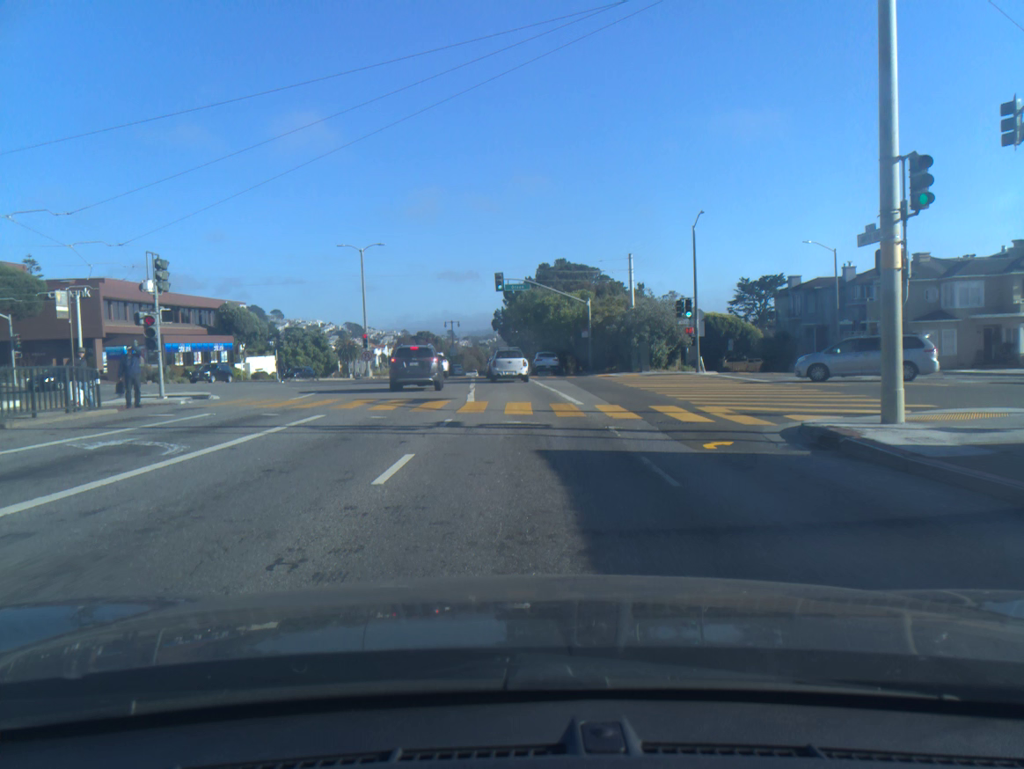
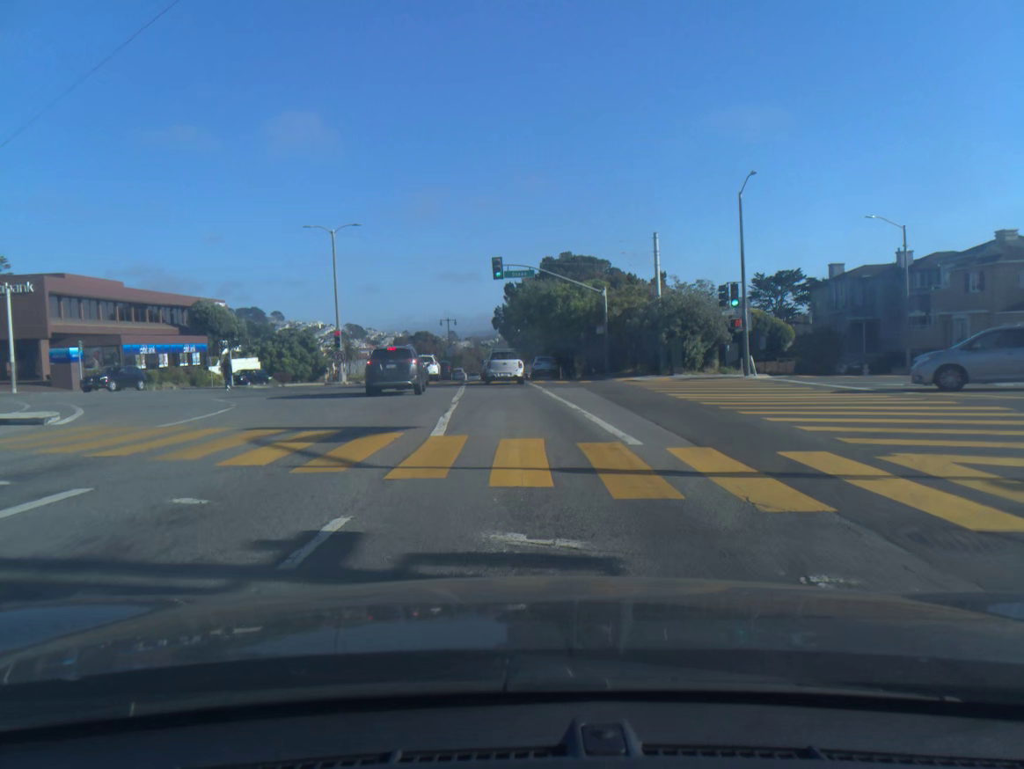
(0.0, +9.1) m; 0°
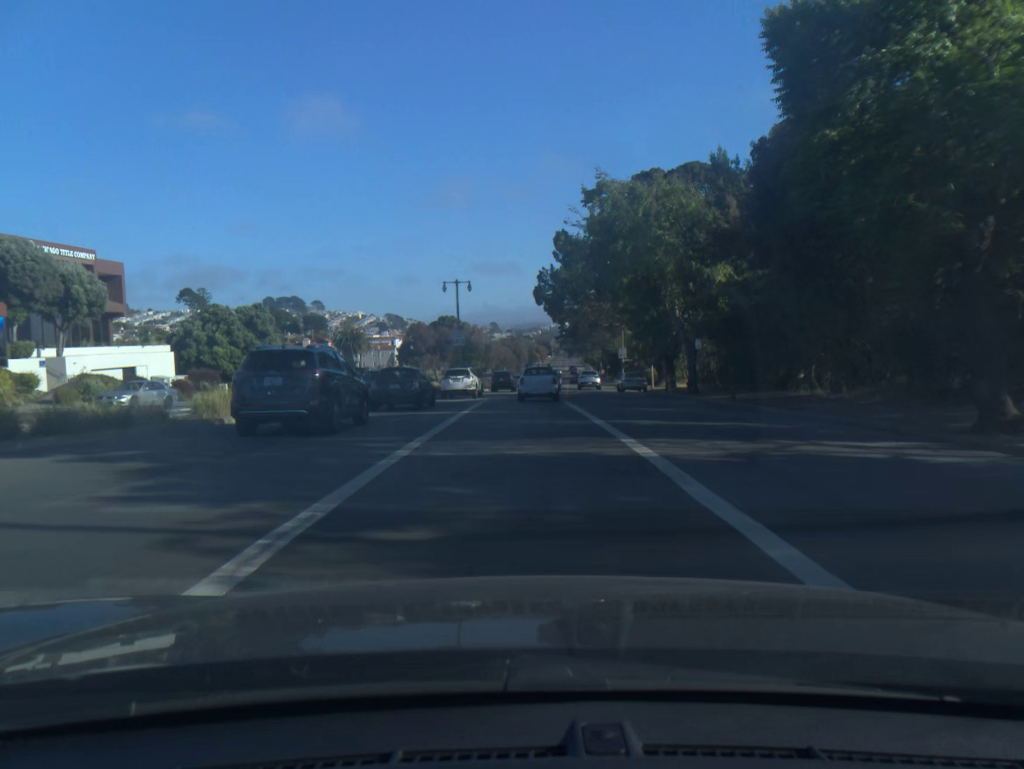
(-1.5, +44.1) m; -3°
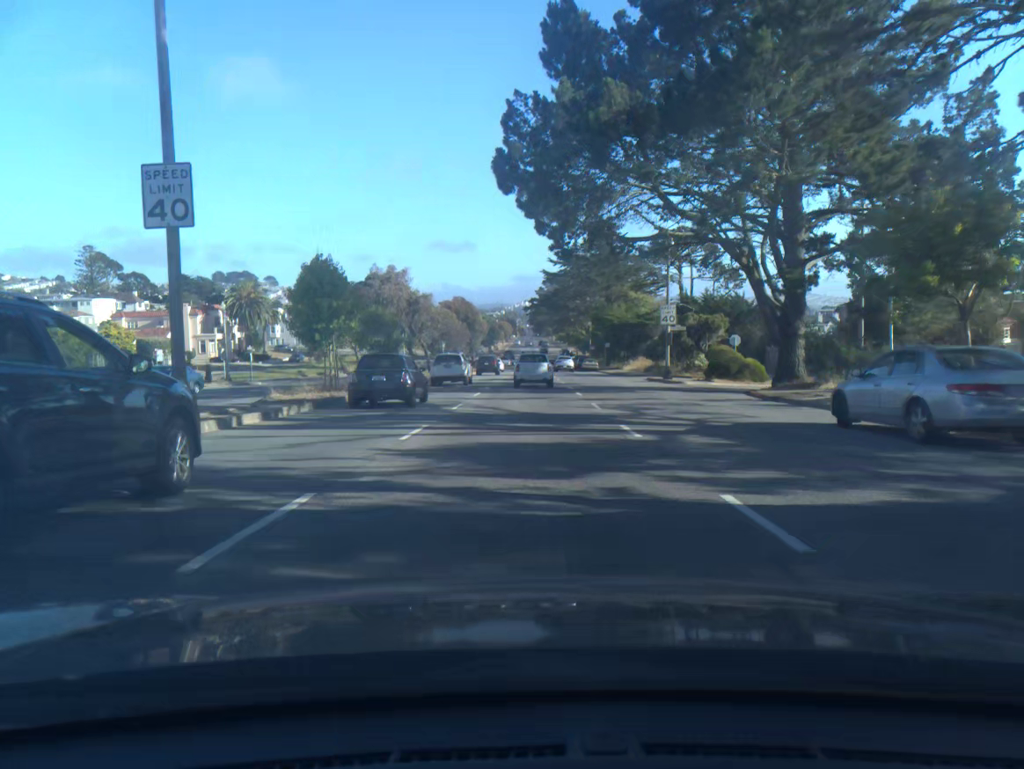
(+1.0, +45.0) m; +3°
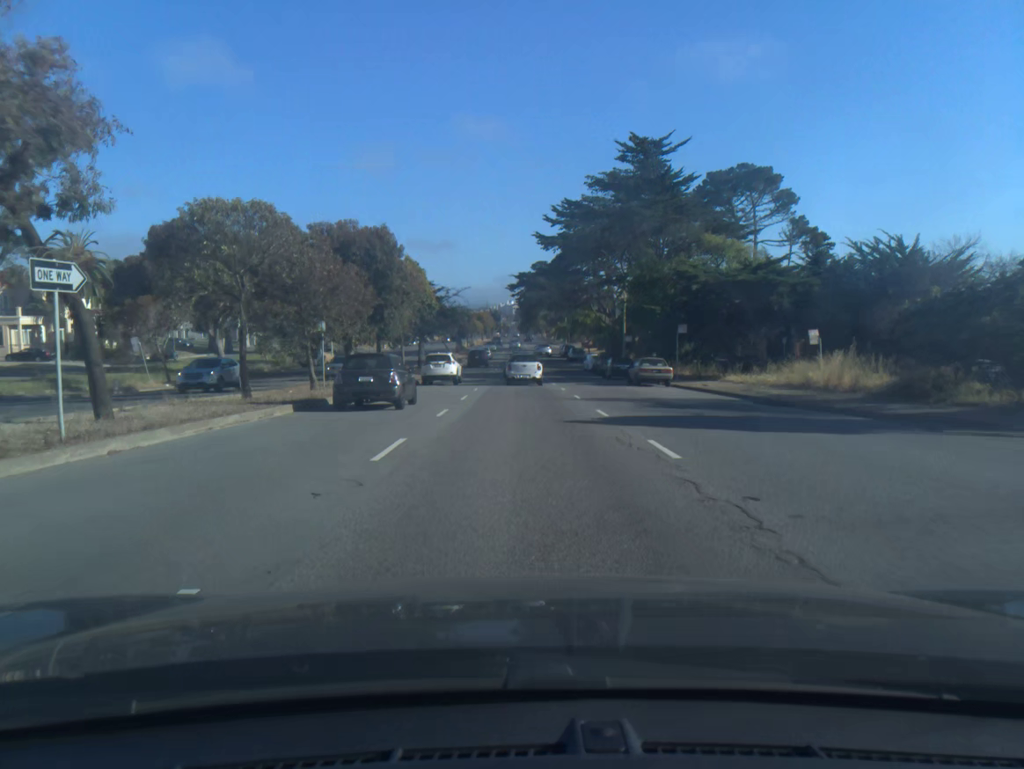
(+0.5, +46.8) m; +1°
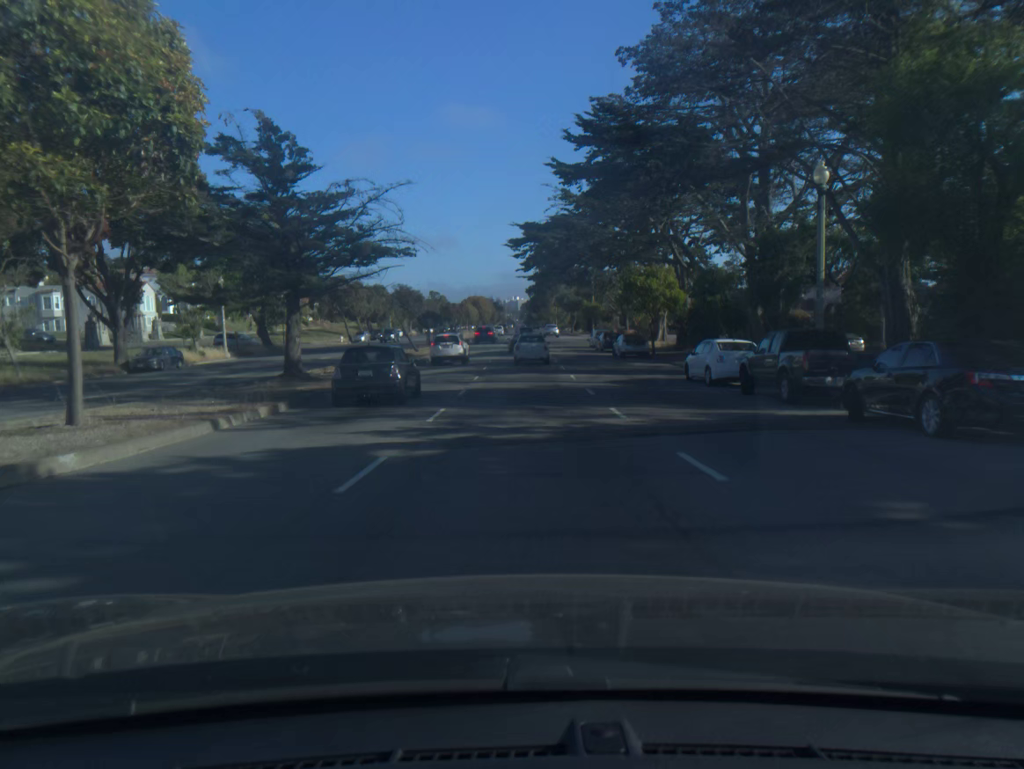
(-0.2, +39.0) m; 0°
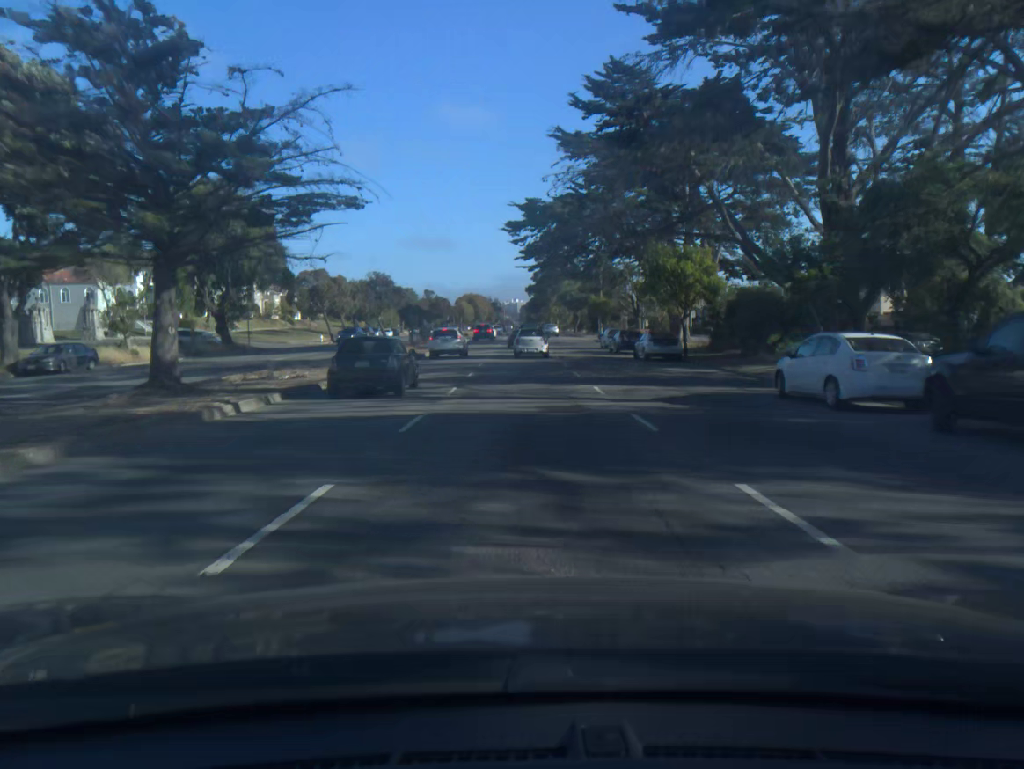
(0.0, +9.9) m; 0°
